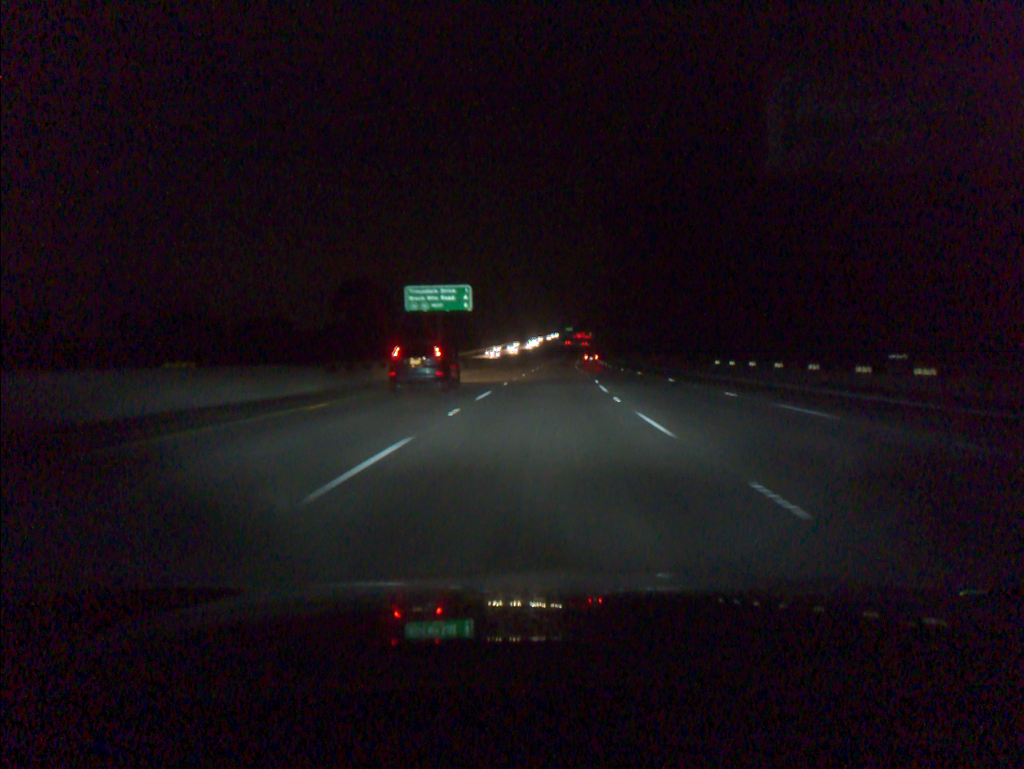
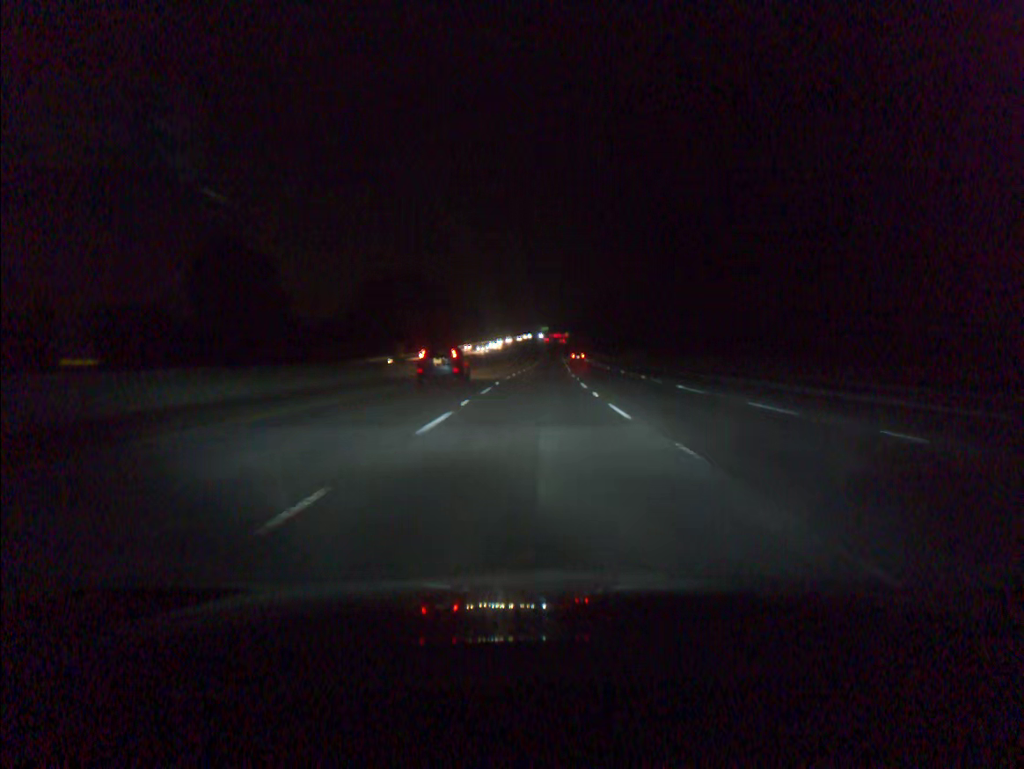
(+1.1, +54.9) m; +2°
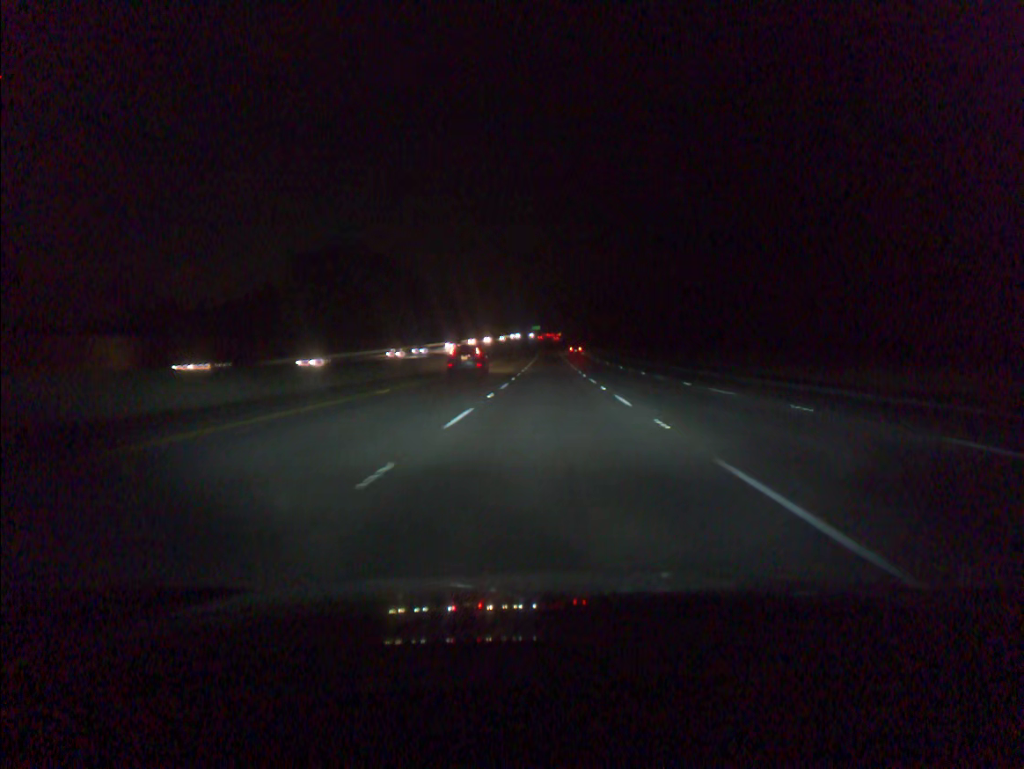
(+0.1, +54.9) m; +1°
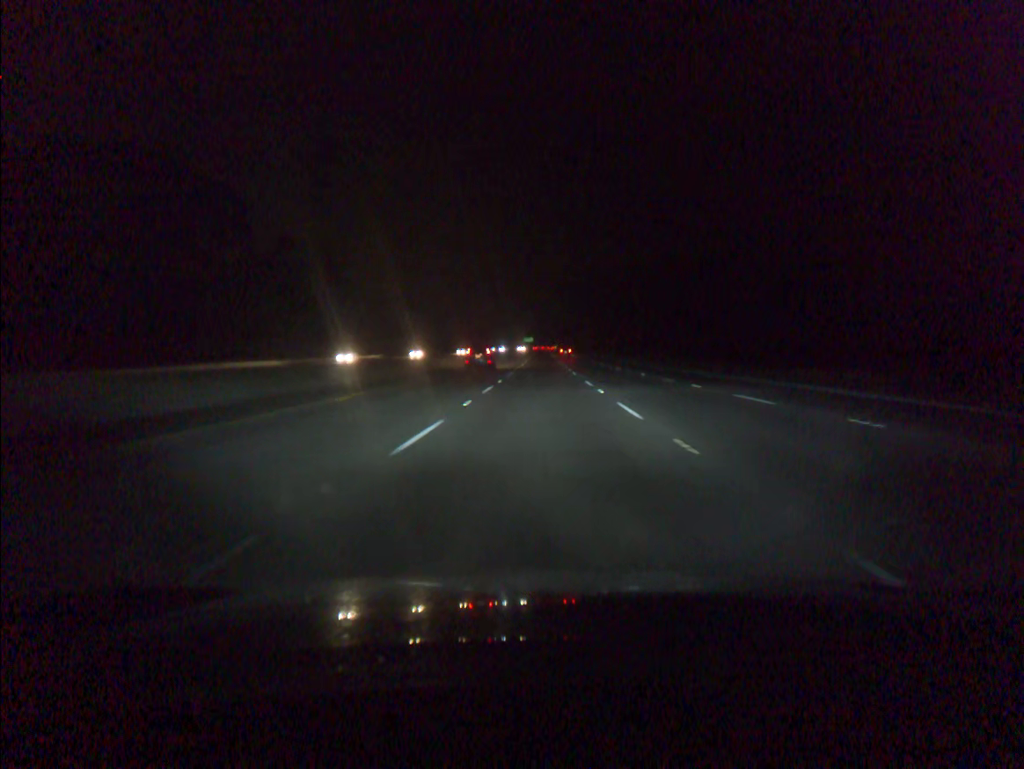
(+1.1, +91.2) m; 0°
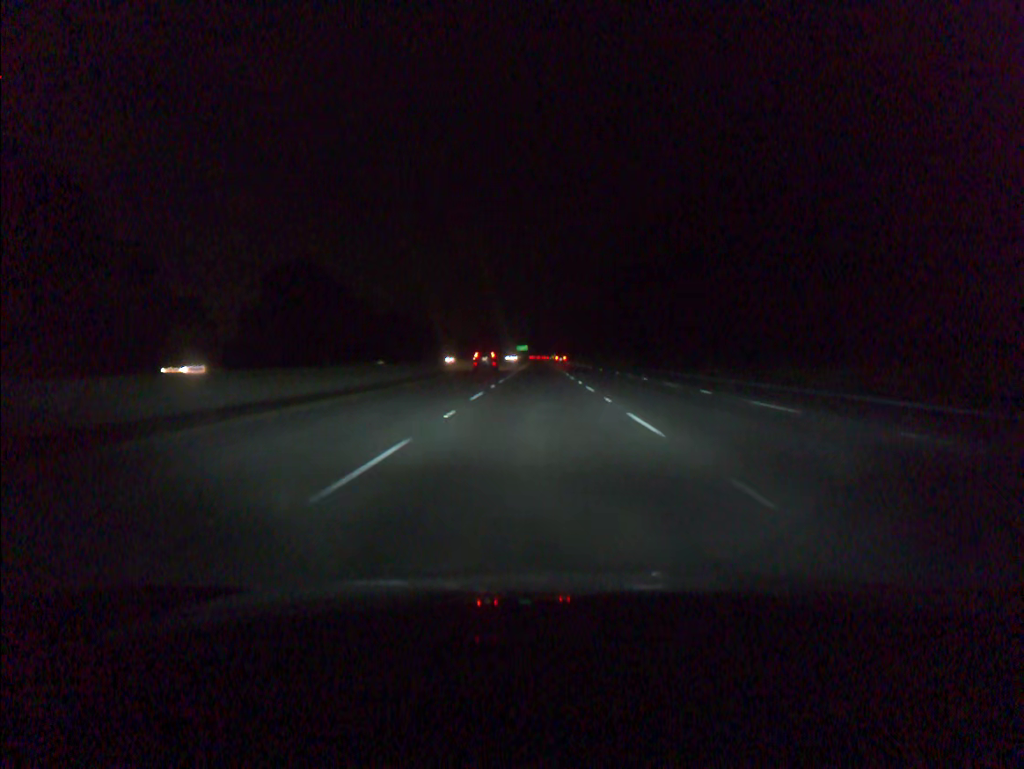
(+0.2, +90.6) m; 0°
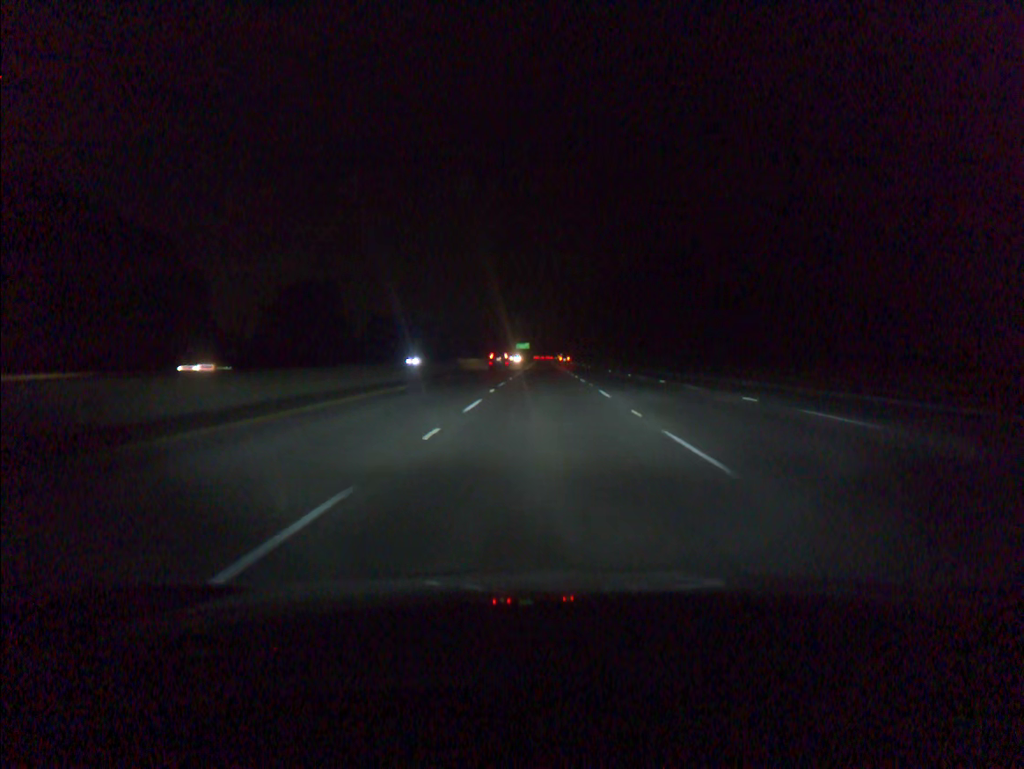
(-0.4, +91.1) m; 0°
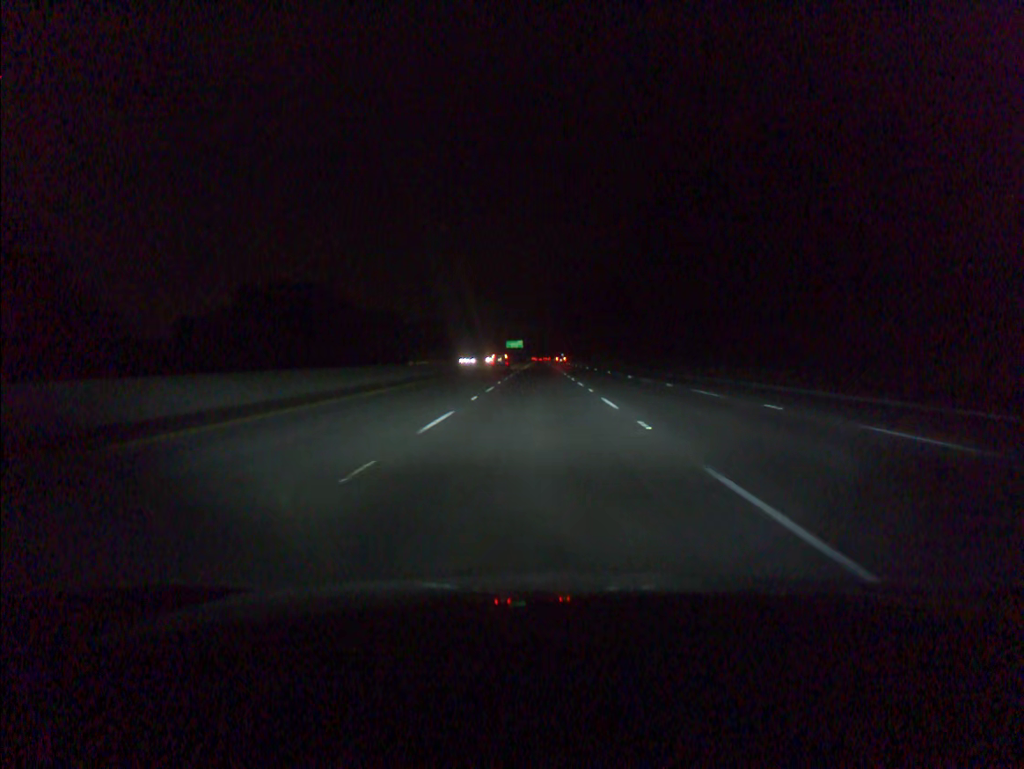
(+0.4, +91.6) m; 0°
